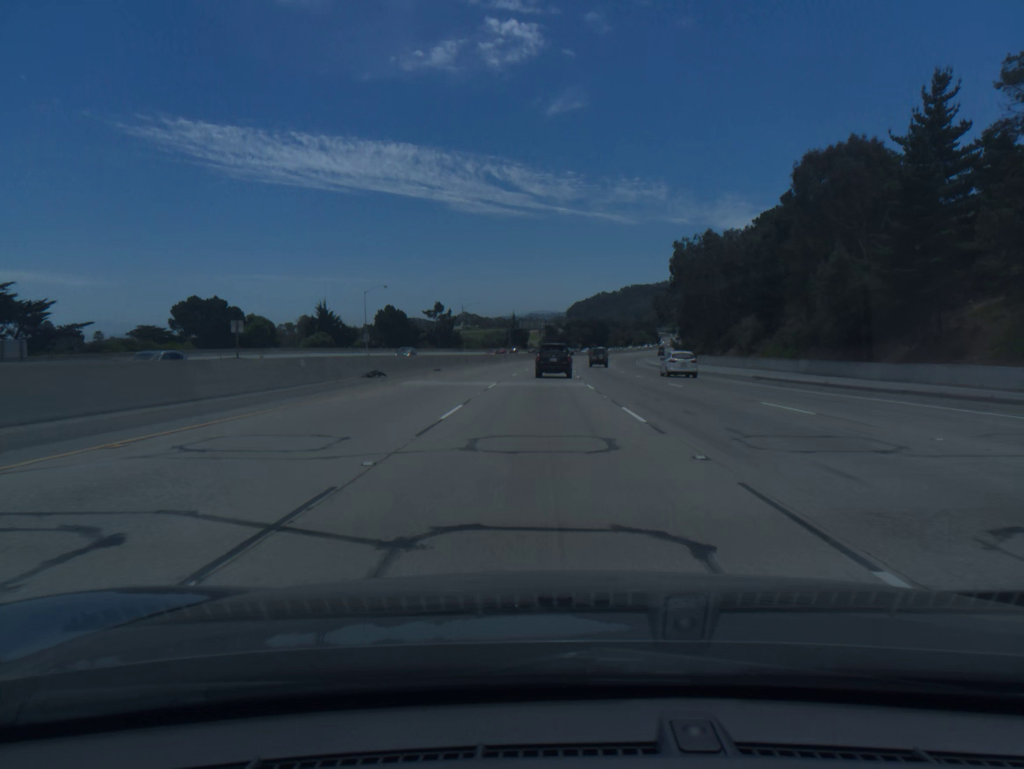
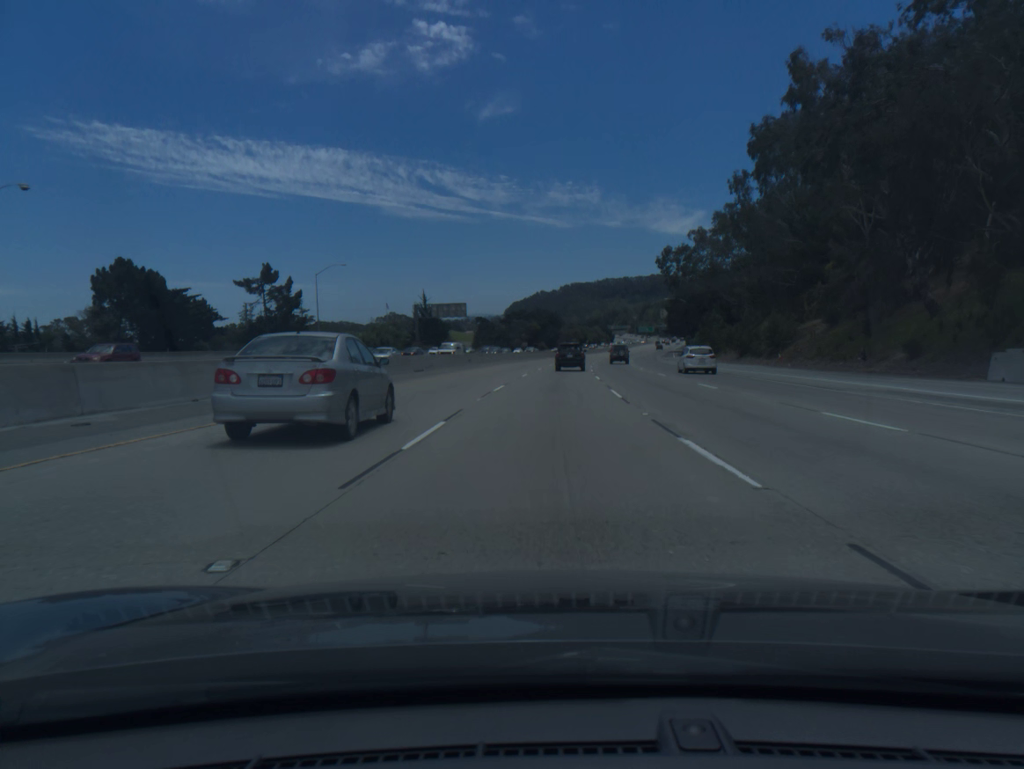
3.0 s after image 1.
(+2.2, +91.9) m; +4°
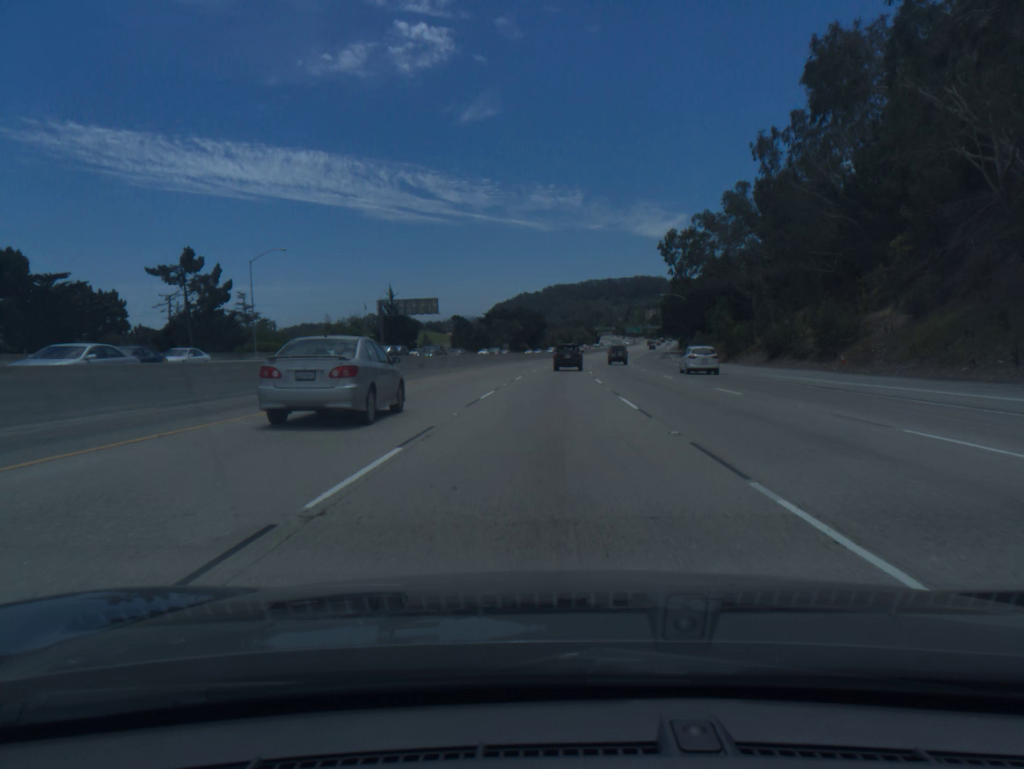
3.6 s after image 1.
(+0.2, +18.5) m; +1°
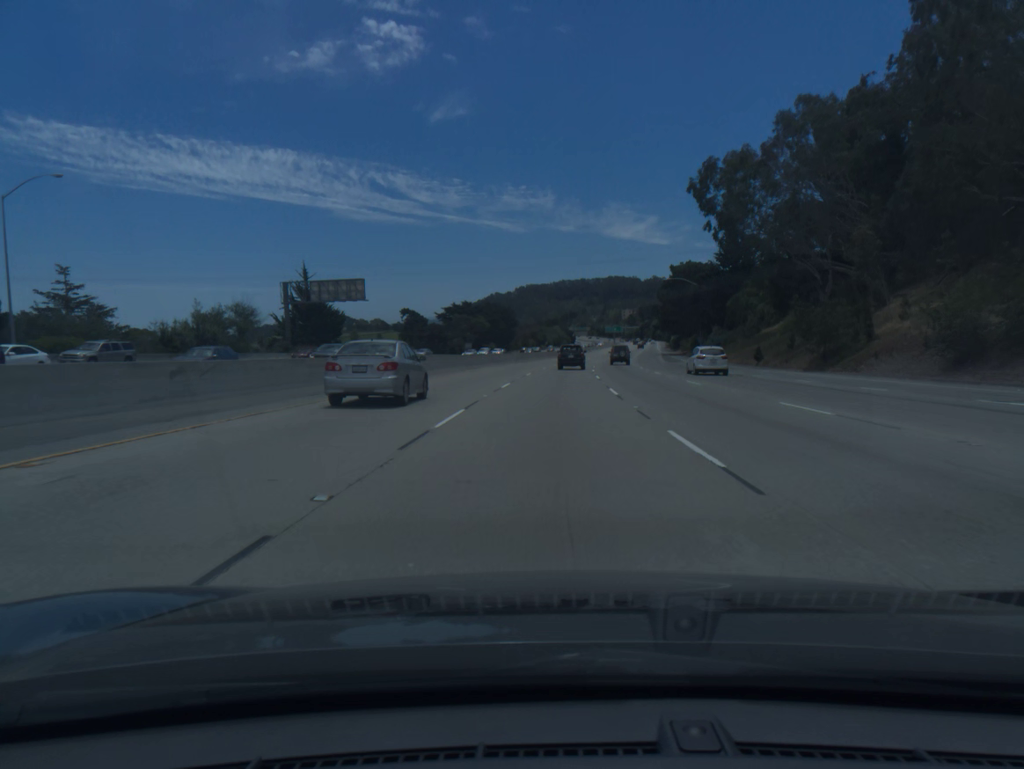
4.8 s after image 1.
(+0.7, +37.1) m; +2°
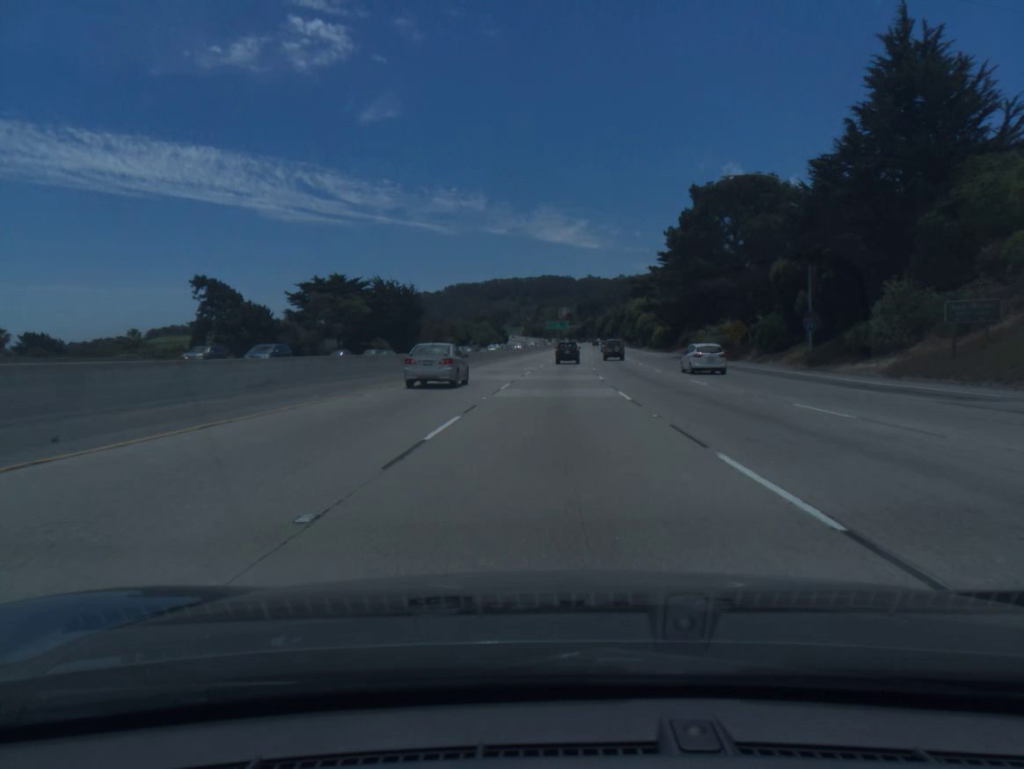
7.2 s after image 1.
(+2.9, +73.9) m; +5°
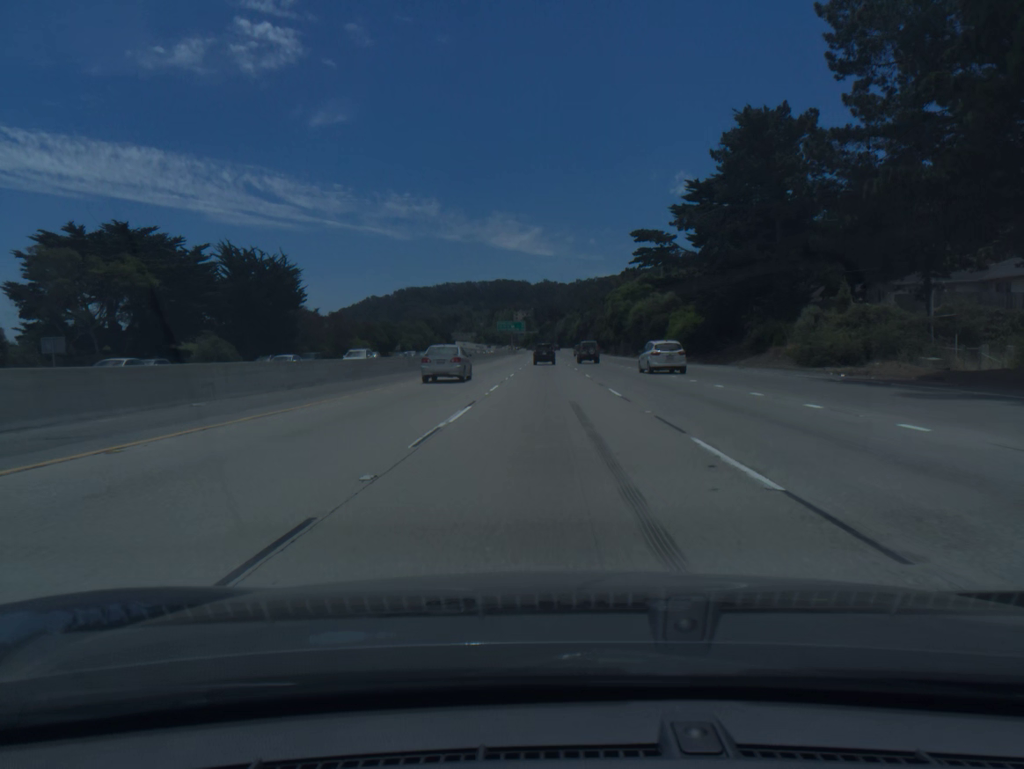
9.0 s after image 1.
(+1.7, +55.5) m; +3°
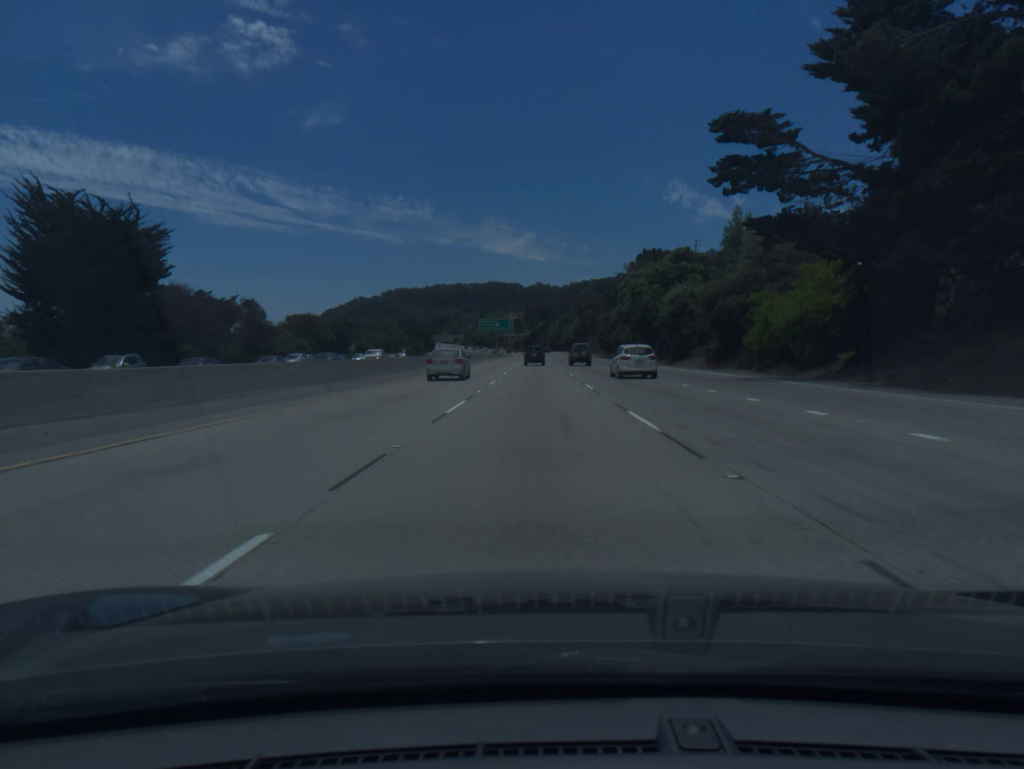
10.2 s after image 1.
(+0.3, +37.0) m; +1°
